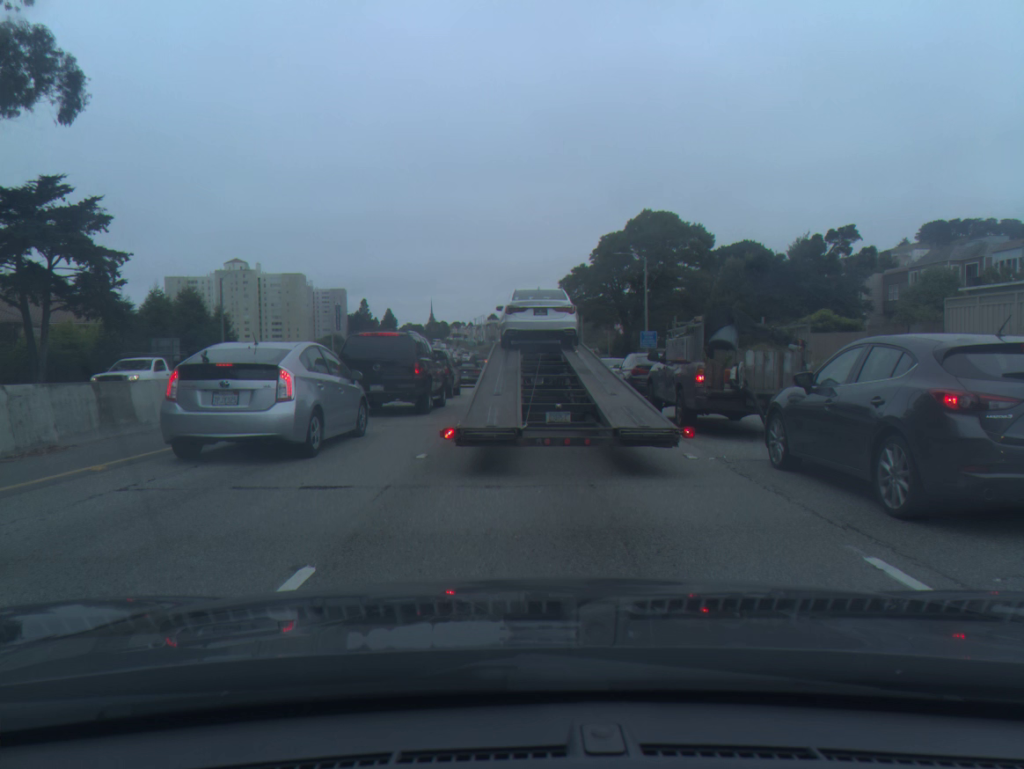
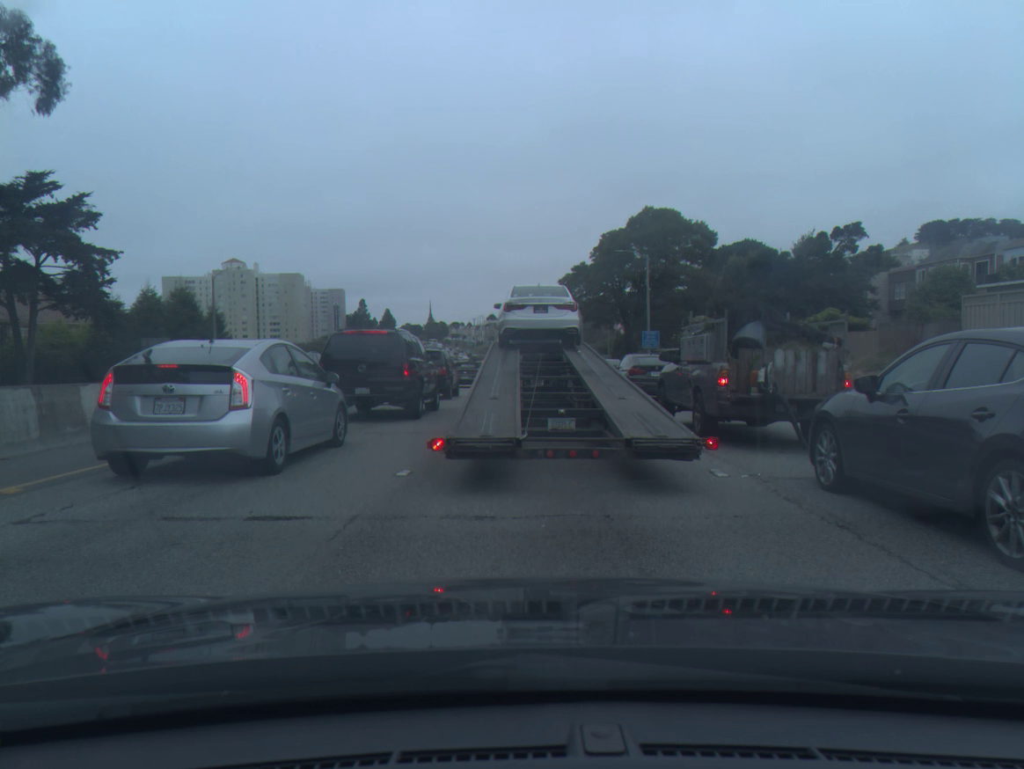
(0.0, +1.5) m; 0°
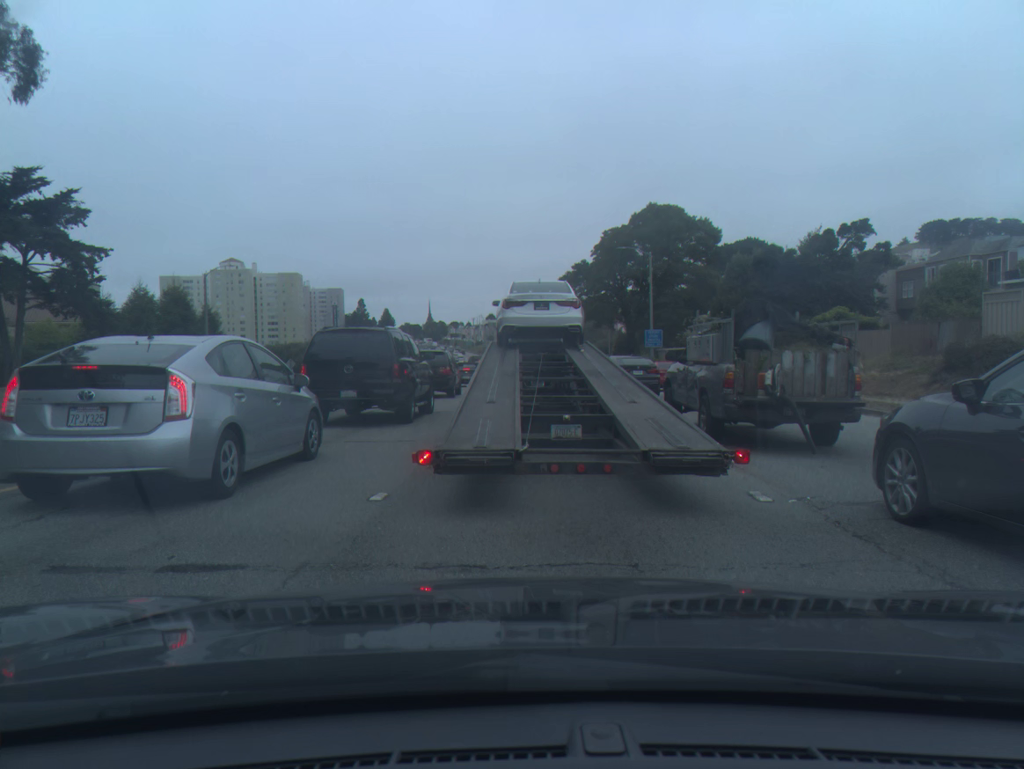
(0.0, +1.4) m; 0°
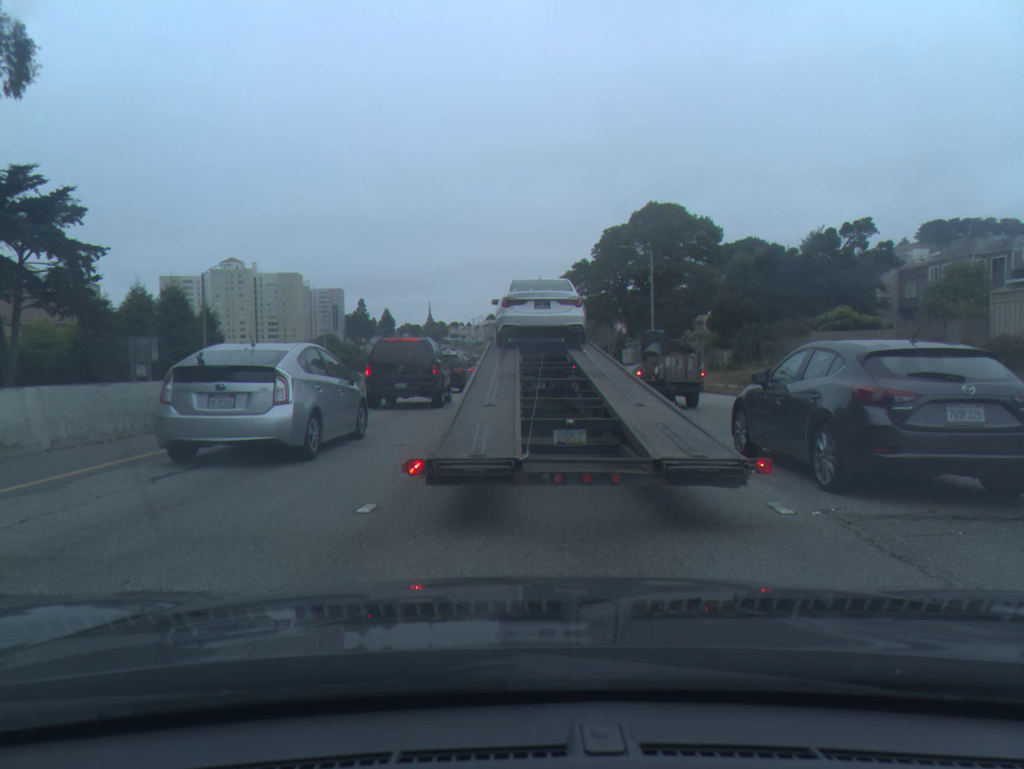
(0.0, +0.5) m; 0°
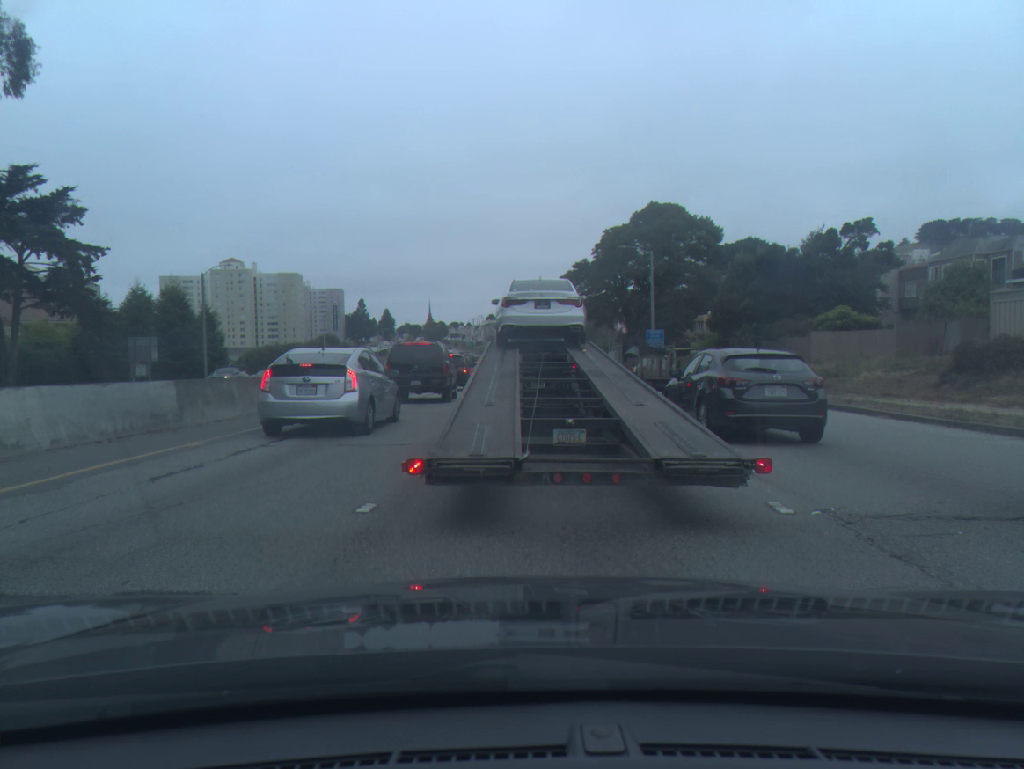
(0.0, 0.0) m; 0°
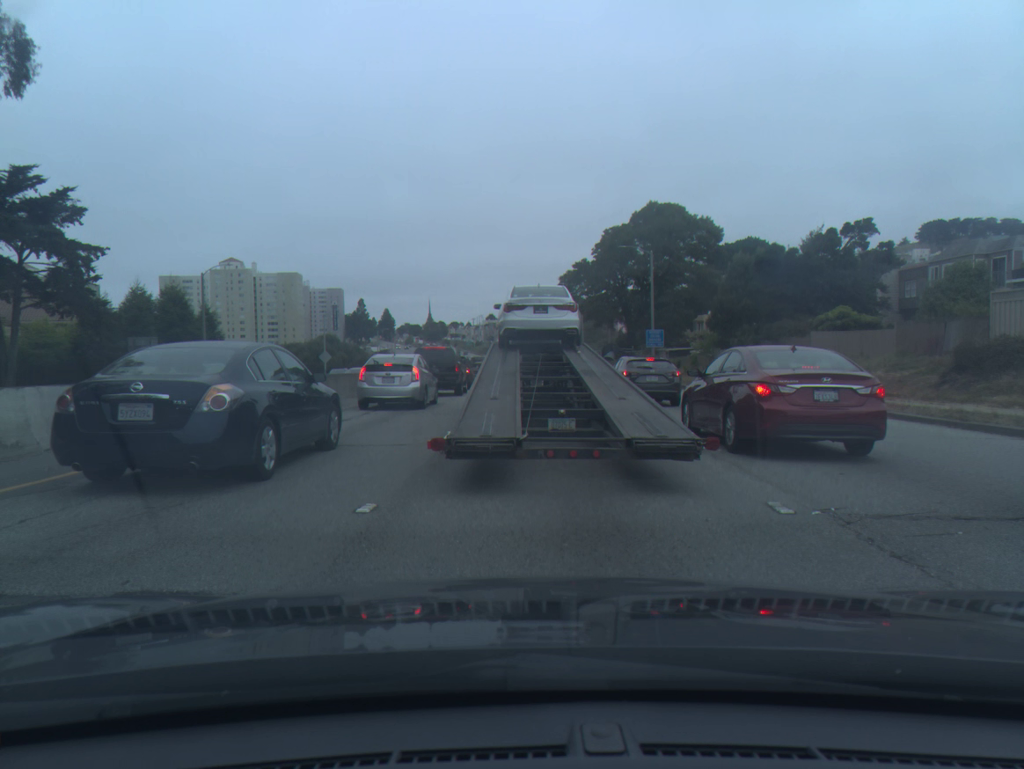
(0.0, 0.0) m; 0°
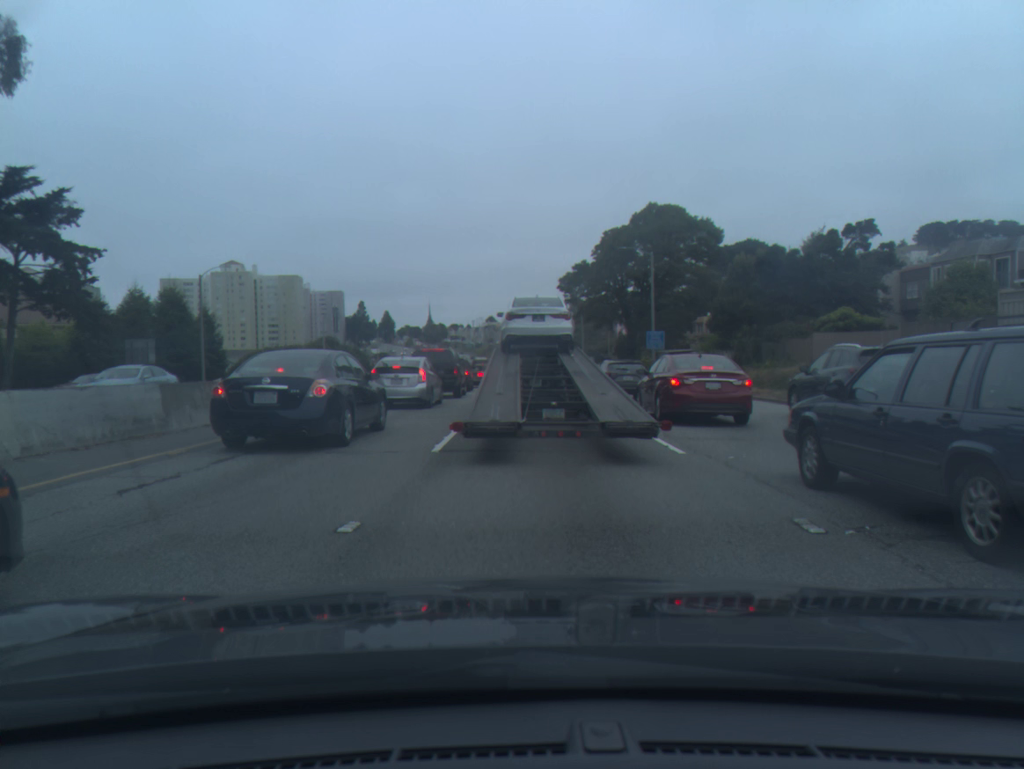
(0.0, +0.6) m; 0°
